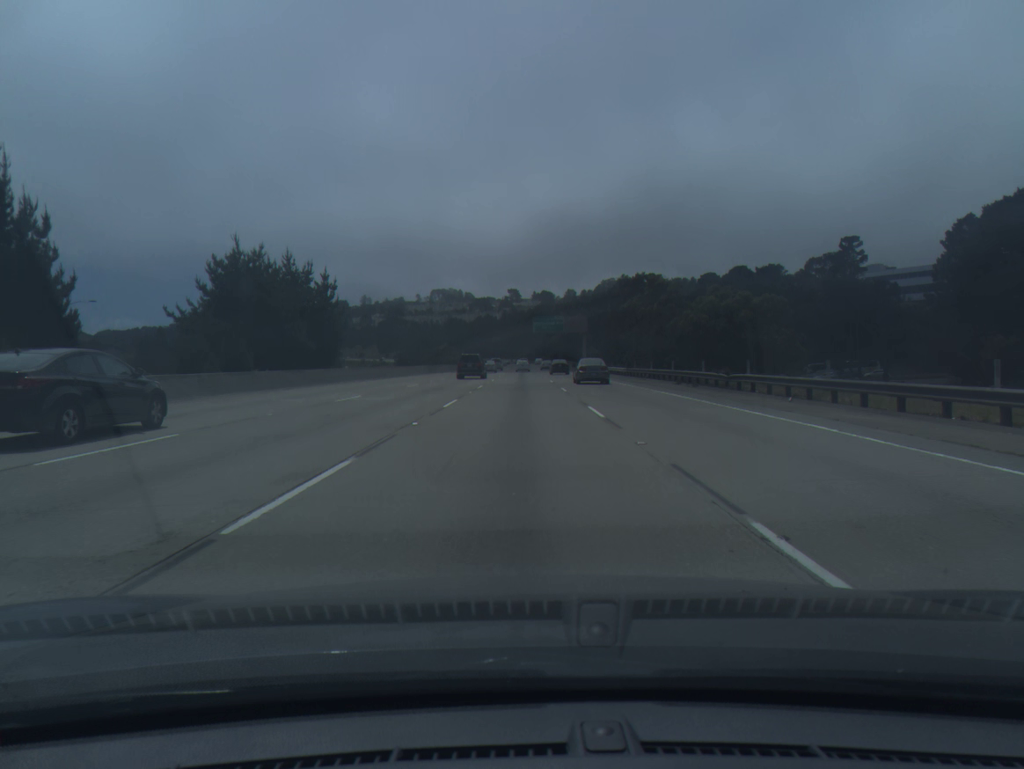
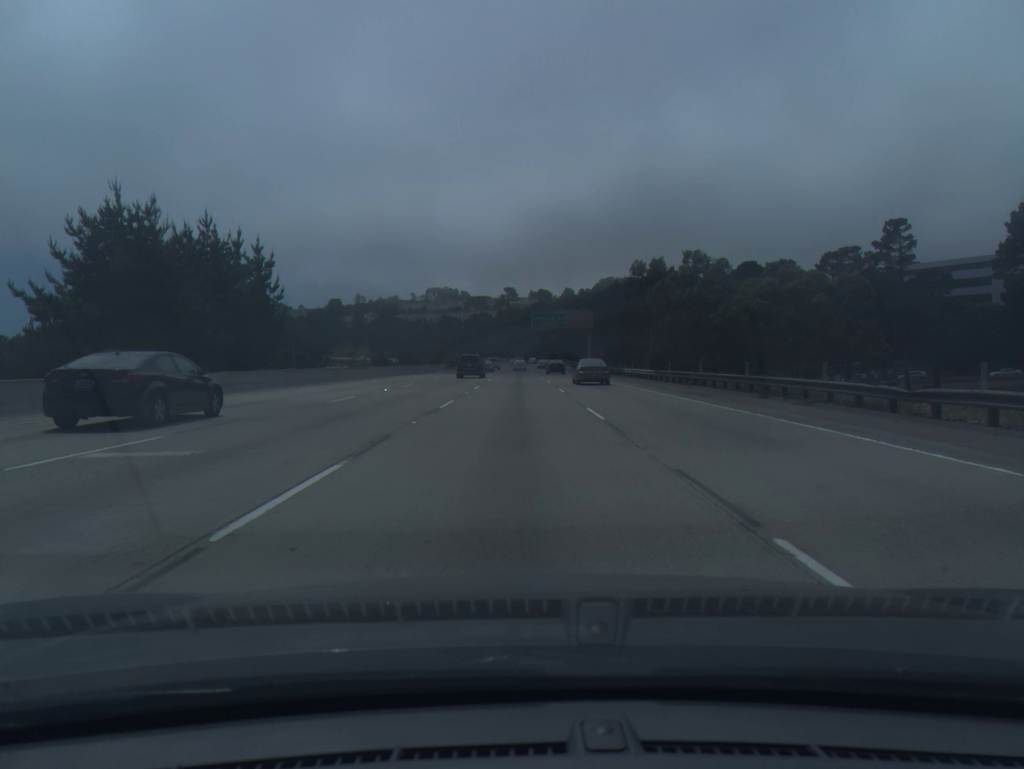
(0.0, +15.1) m; 0°
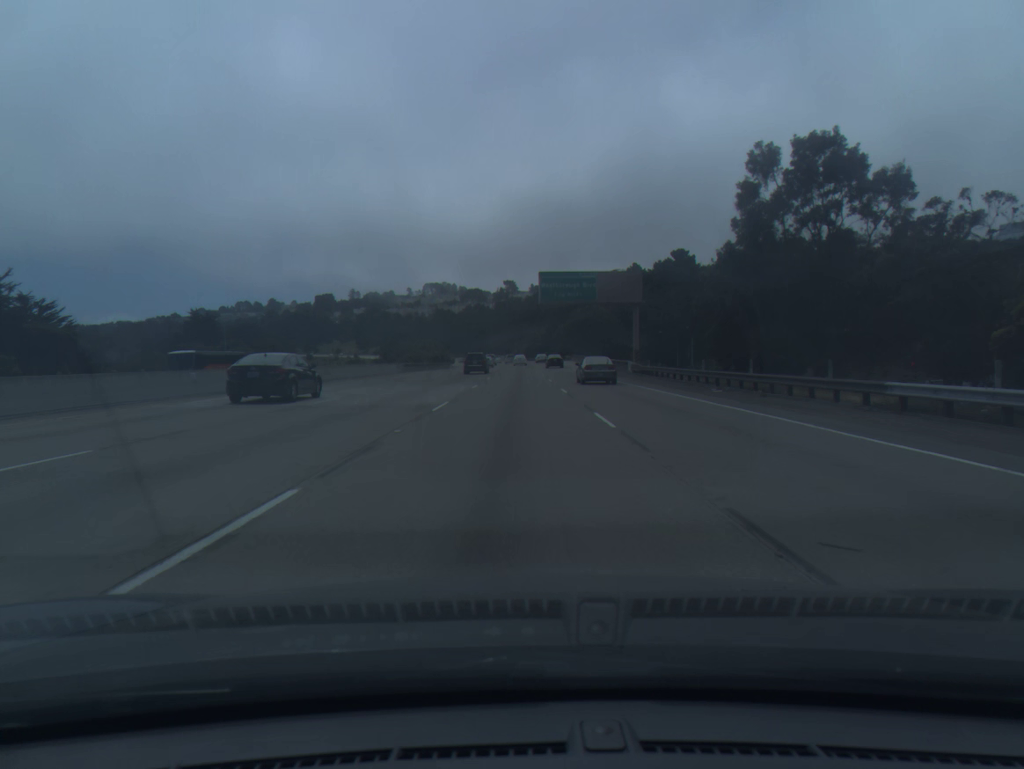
(+0.1, +45.9) m; 0°
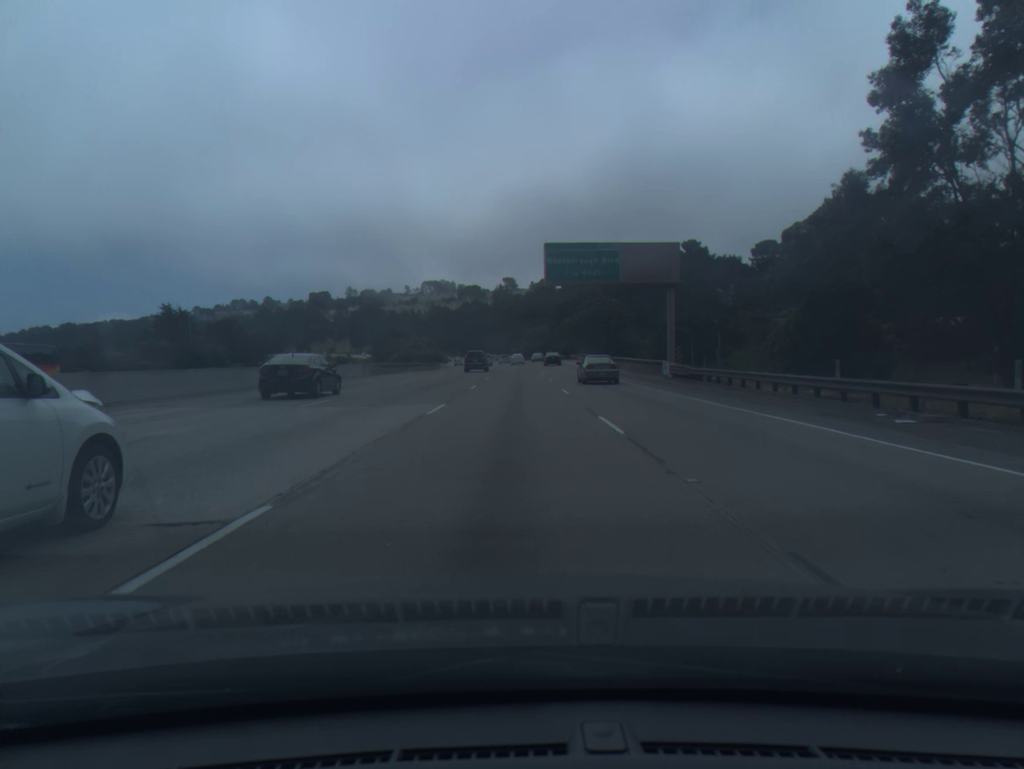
(0.0, +15.6) m; 0°
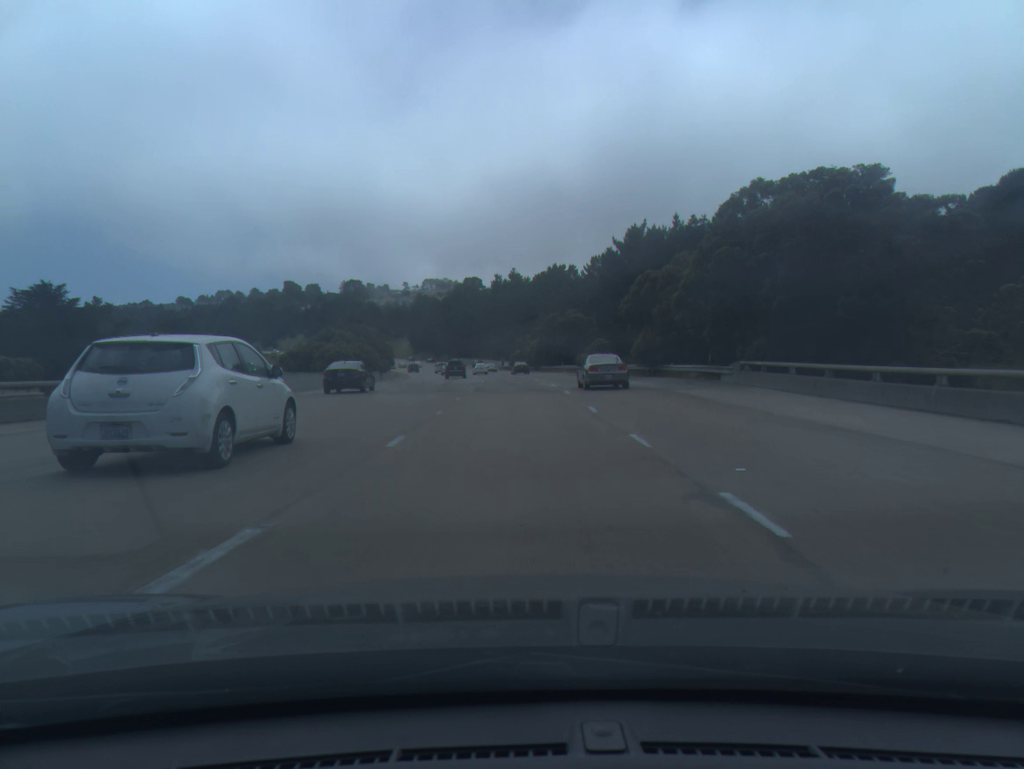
(0.0, +80.5) m; 0°
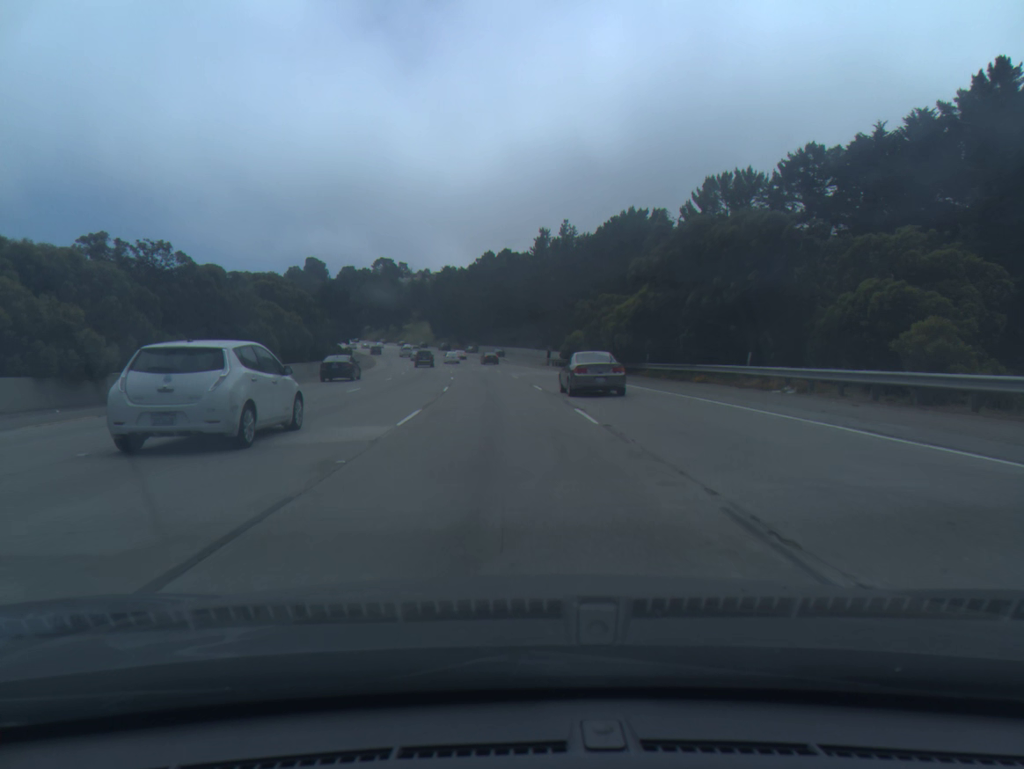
(-1.1, +66.8) m; -3°
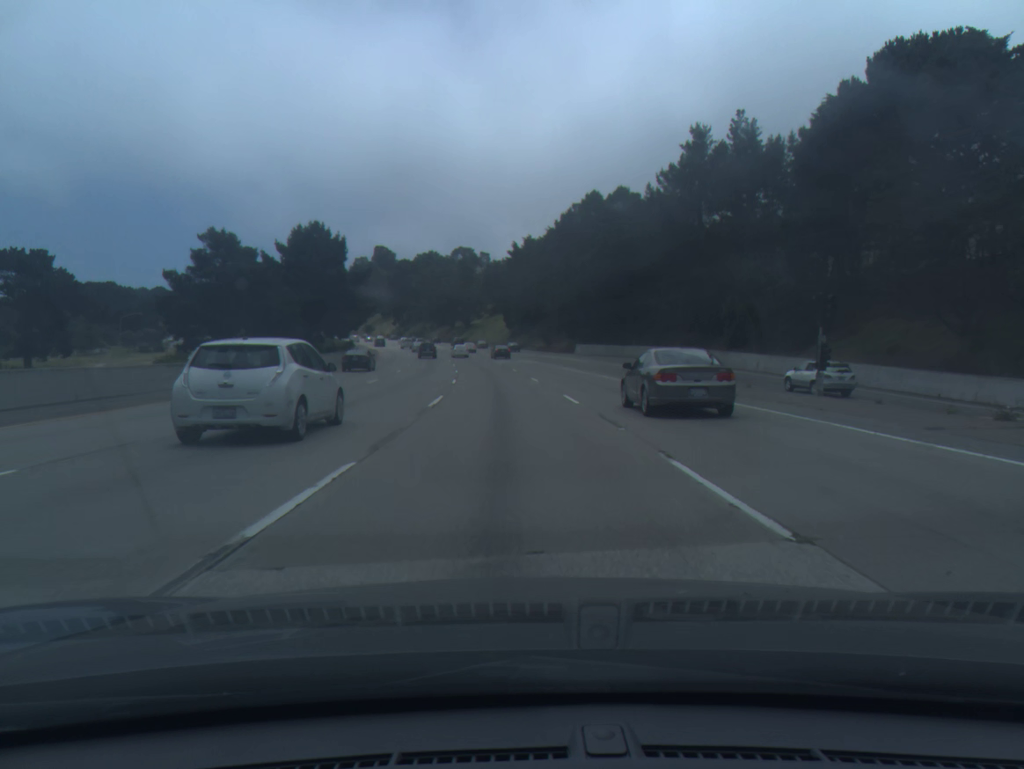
(-4.2, +68.8) m; -7°
